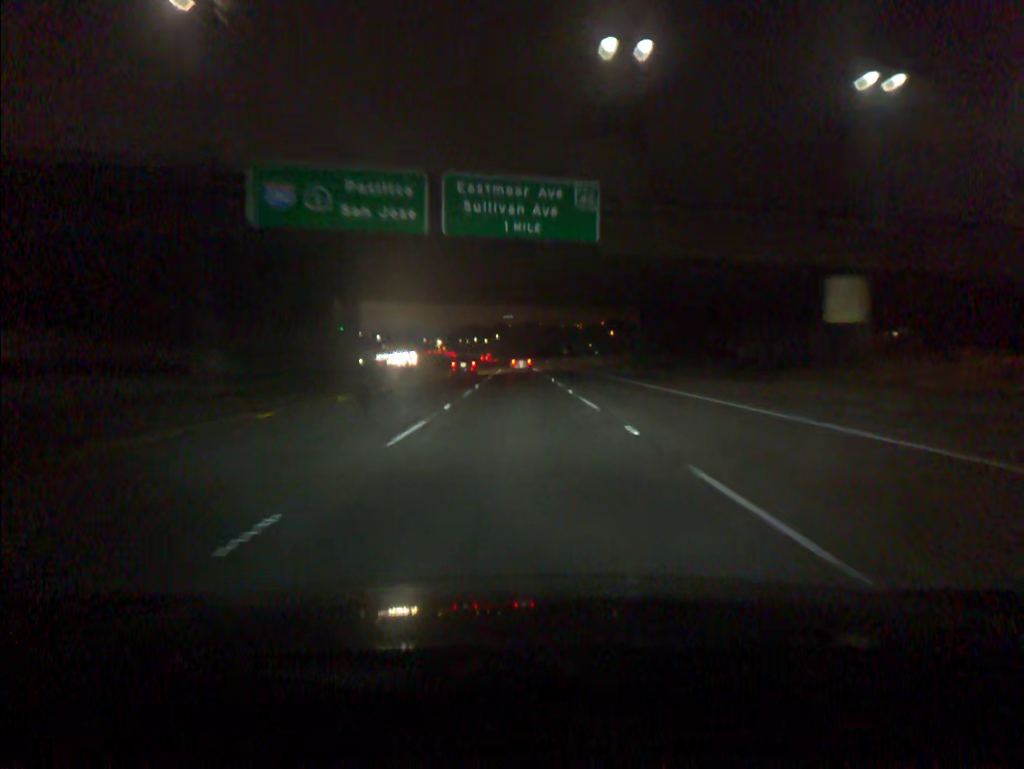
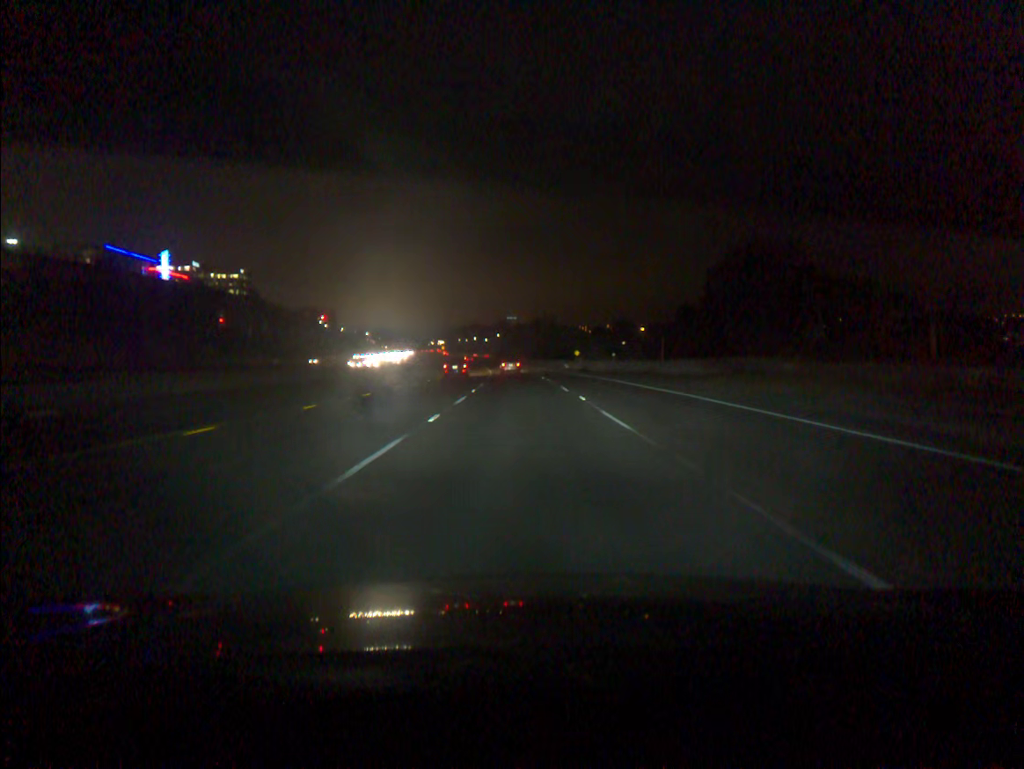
(-0.1, +47.4) m; 0°
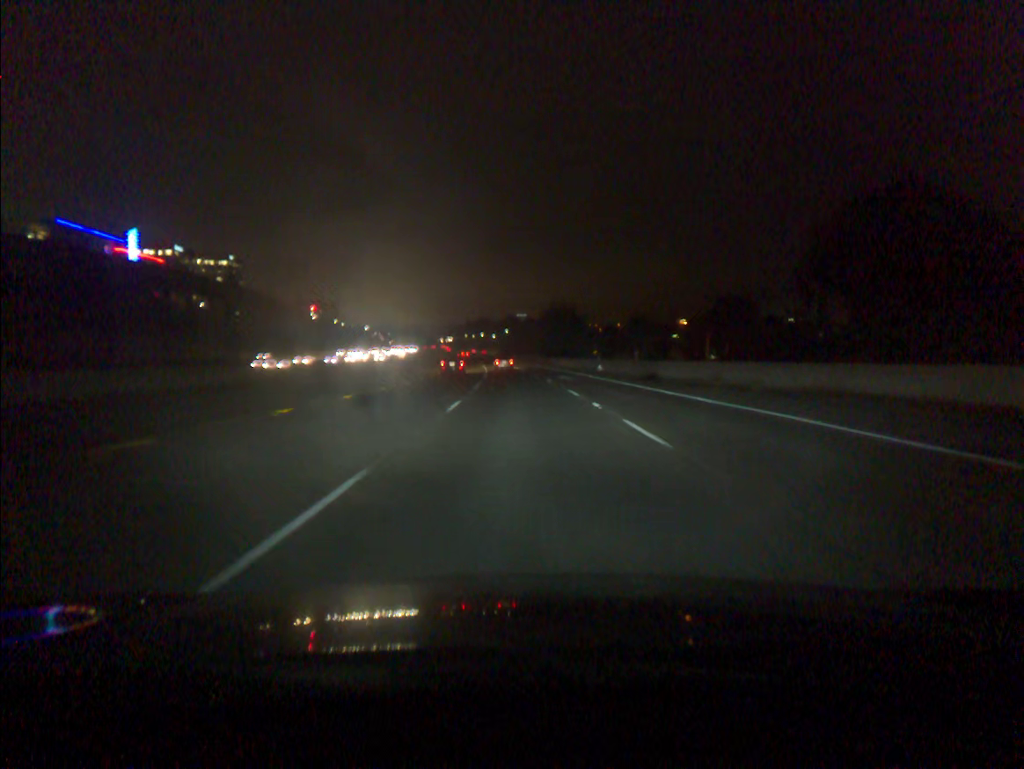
(-0.1, +32.3) m; -1°
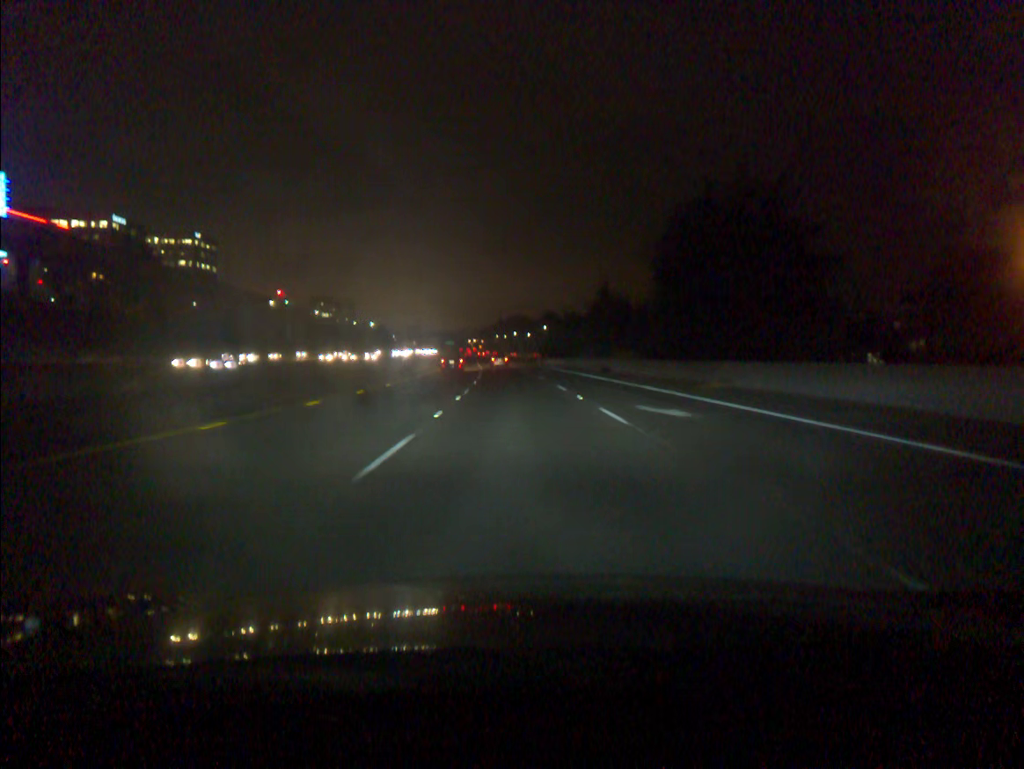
(-2.0, +83.4) m; -3°
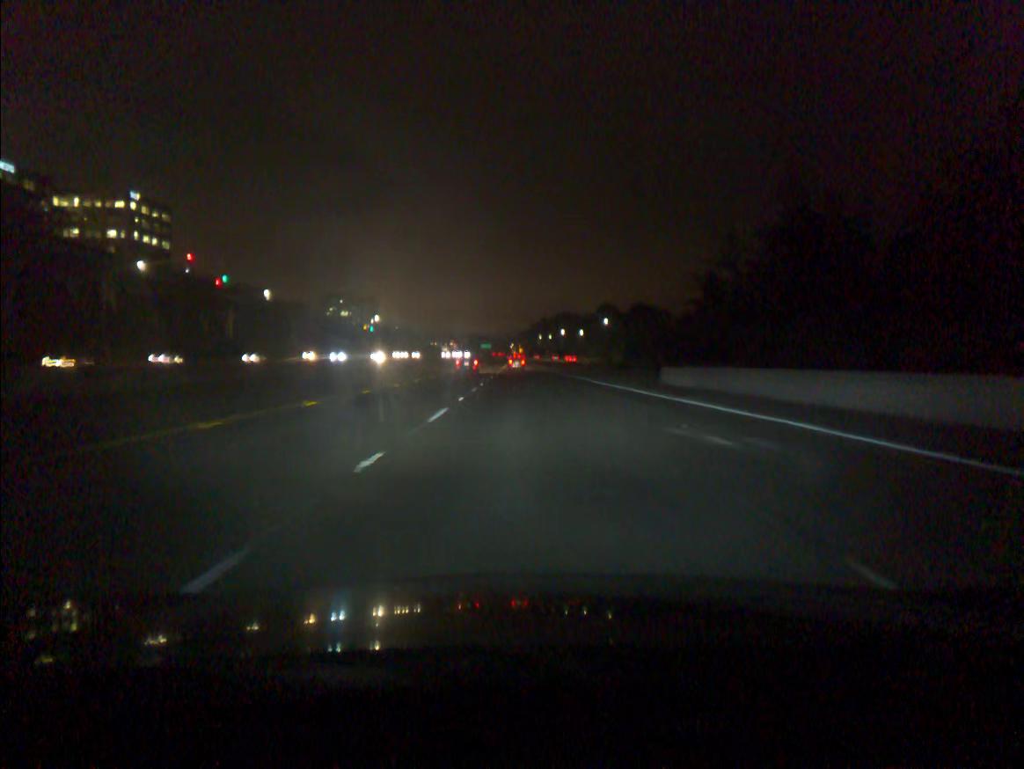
(-2.6, +86.7) m; -3°
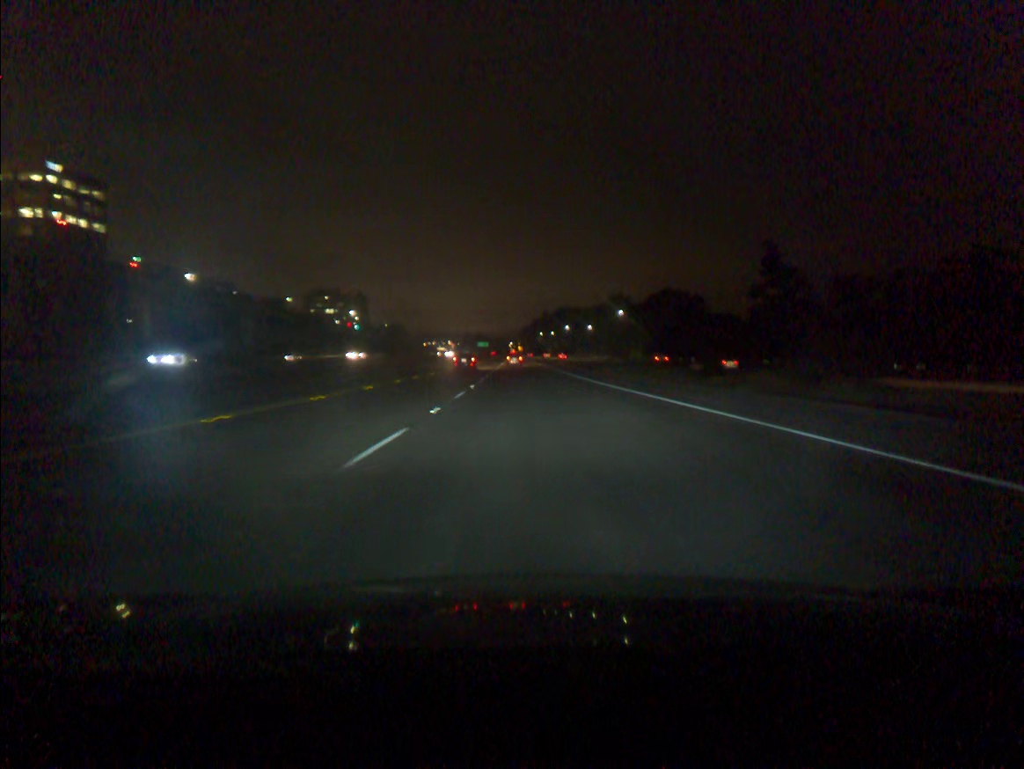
(0.0, +35.6) m; 0°
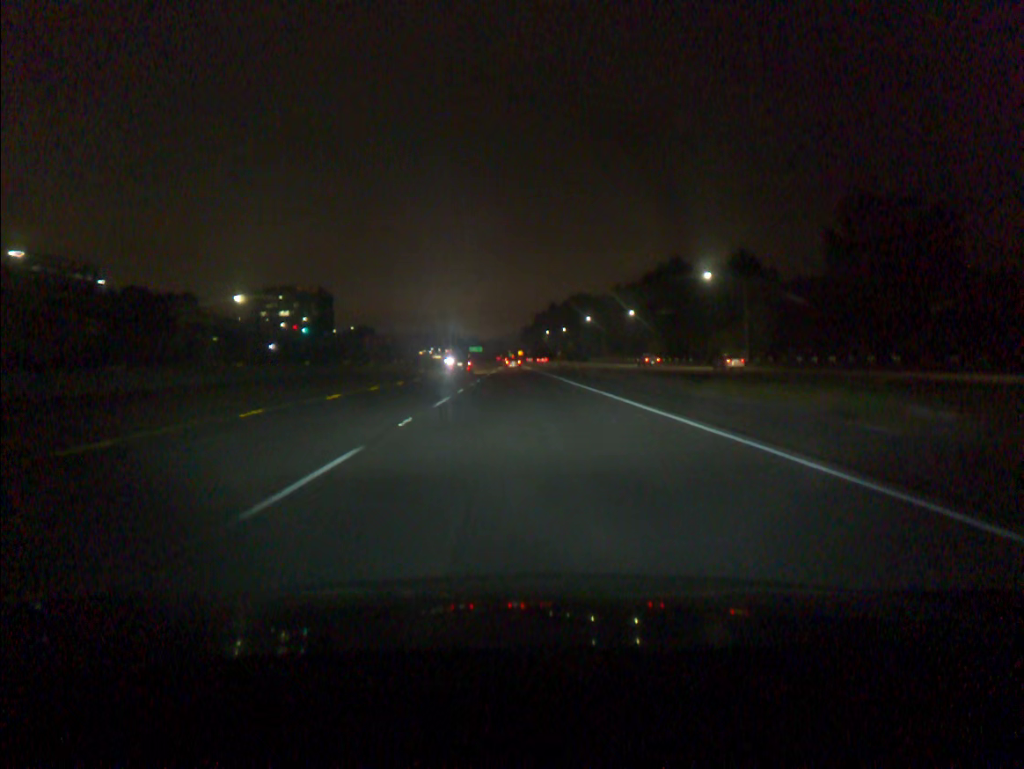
(-0.1, +91.1) m; 0°
